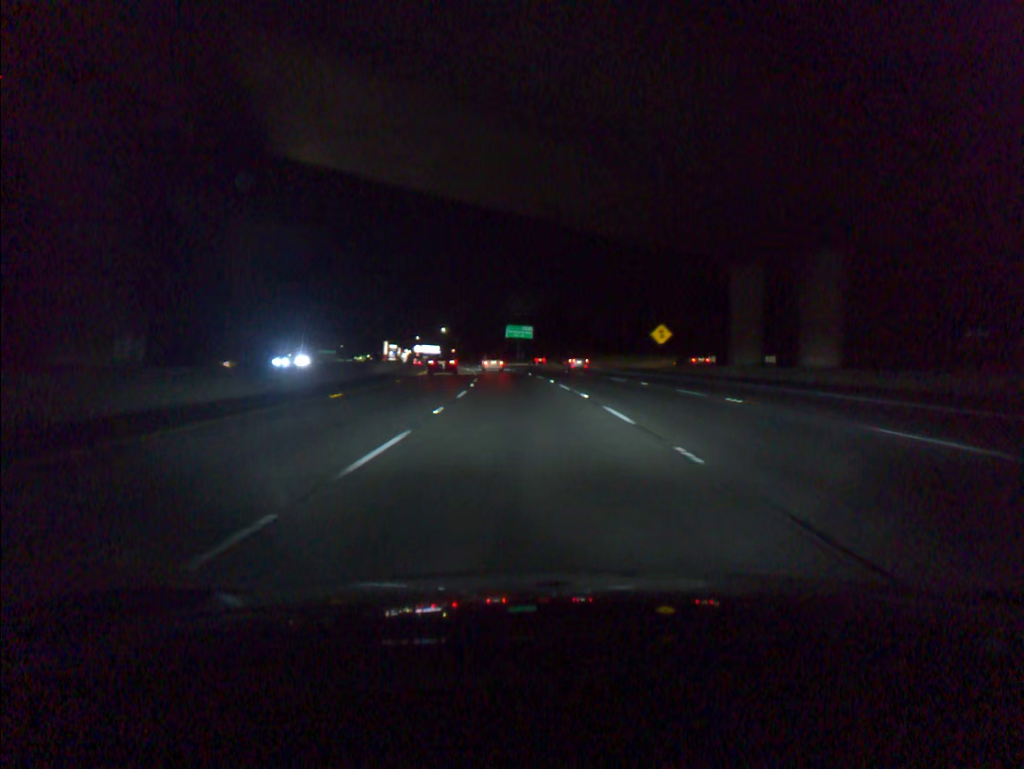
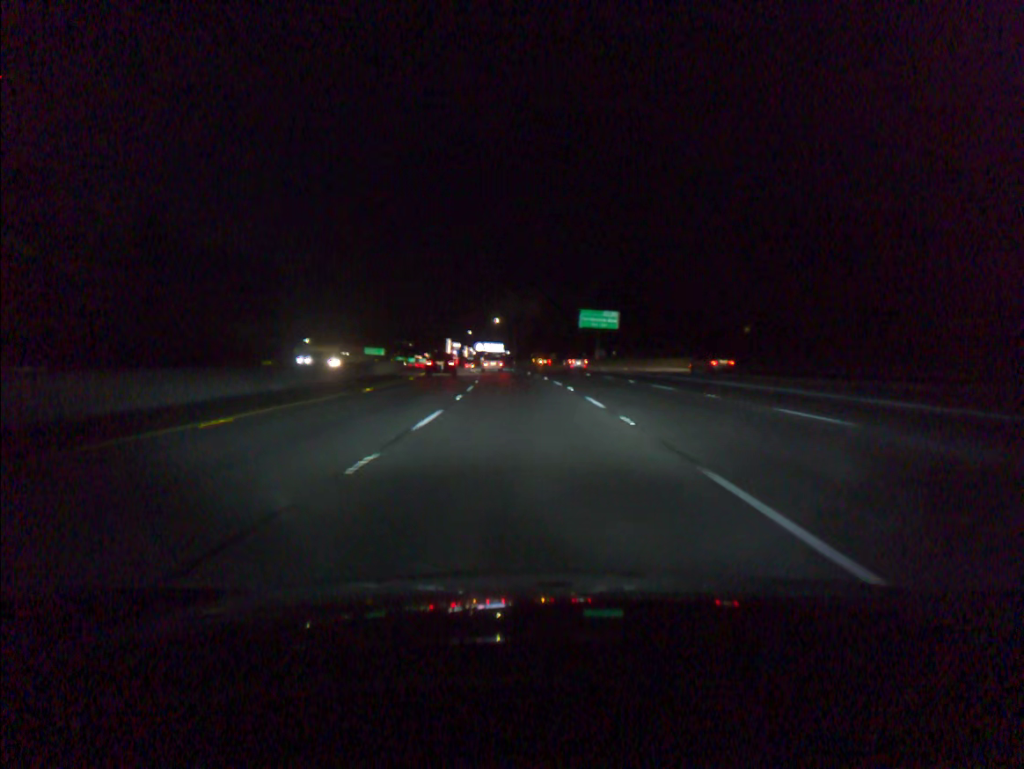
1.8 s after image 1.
(-2.4, +53.6) m; -5°
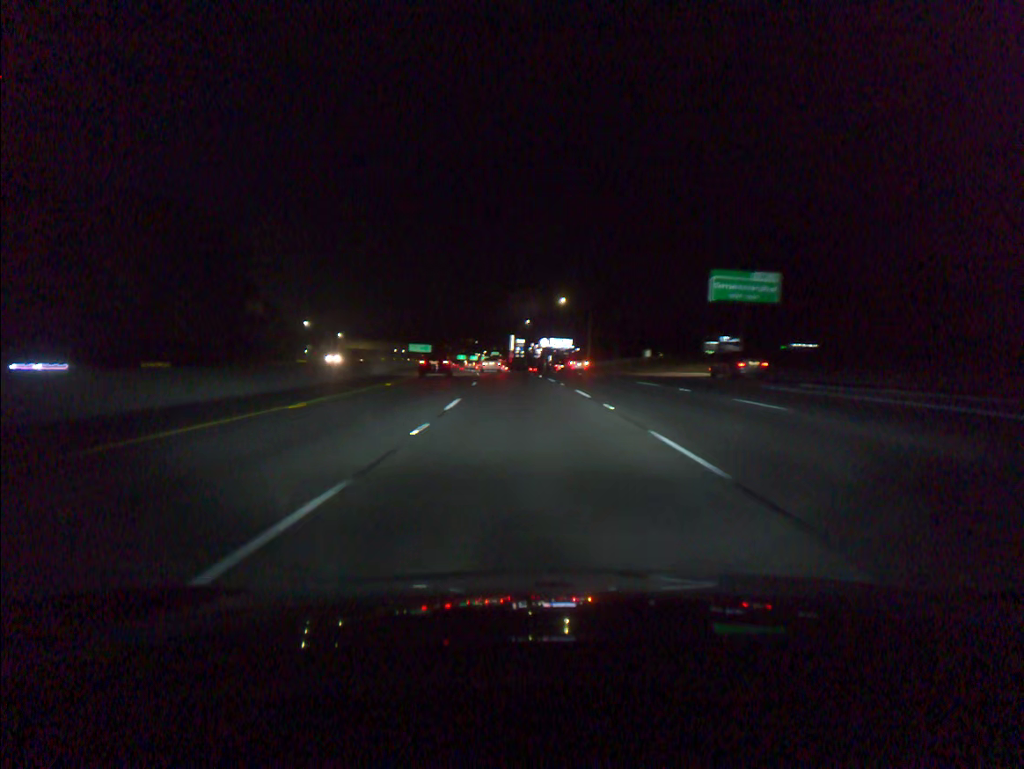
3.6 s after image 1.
(-2.4, +53.9) m; -5°
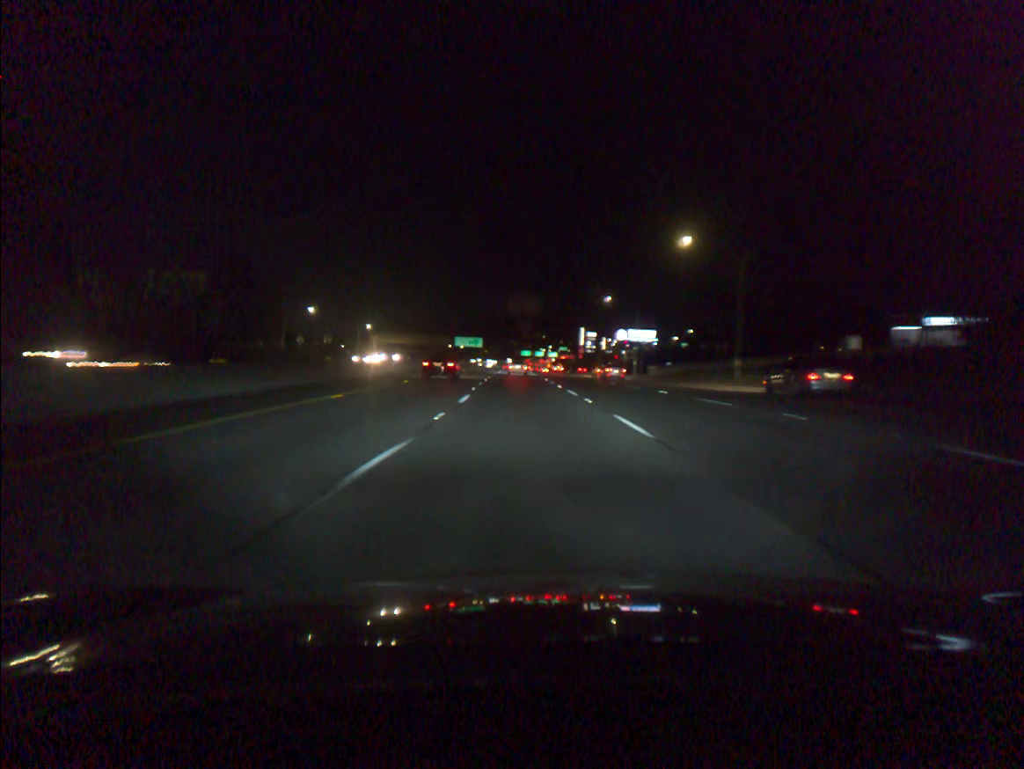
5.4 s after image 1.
(-2.4, +54.1) m; -5°
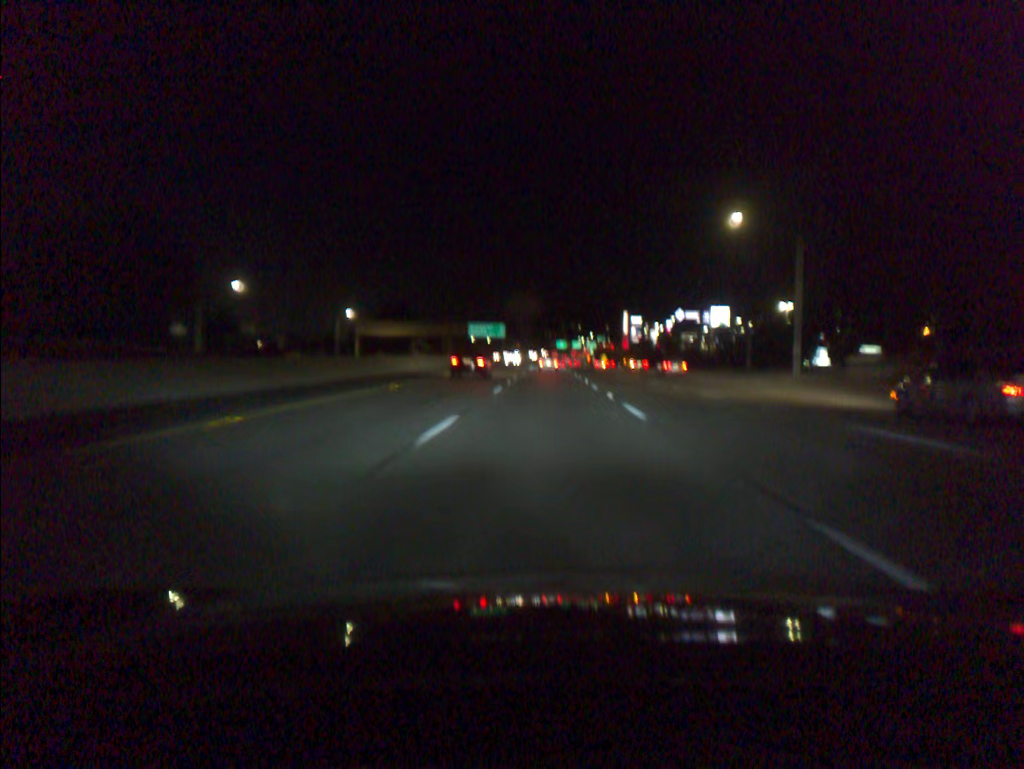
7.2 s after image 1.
(-1.7, +54.5) m; -3°
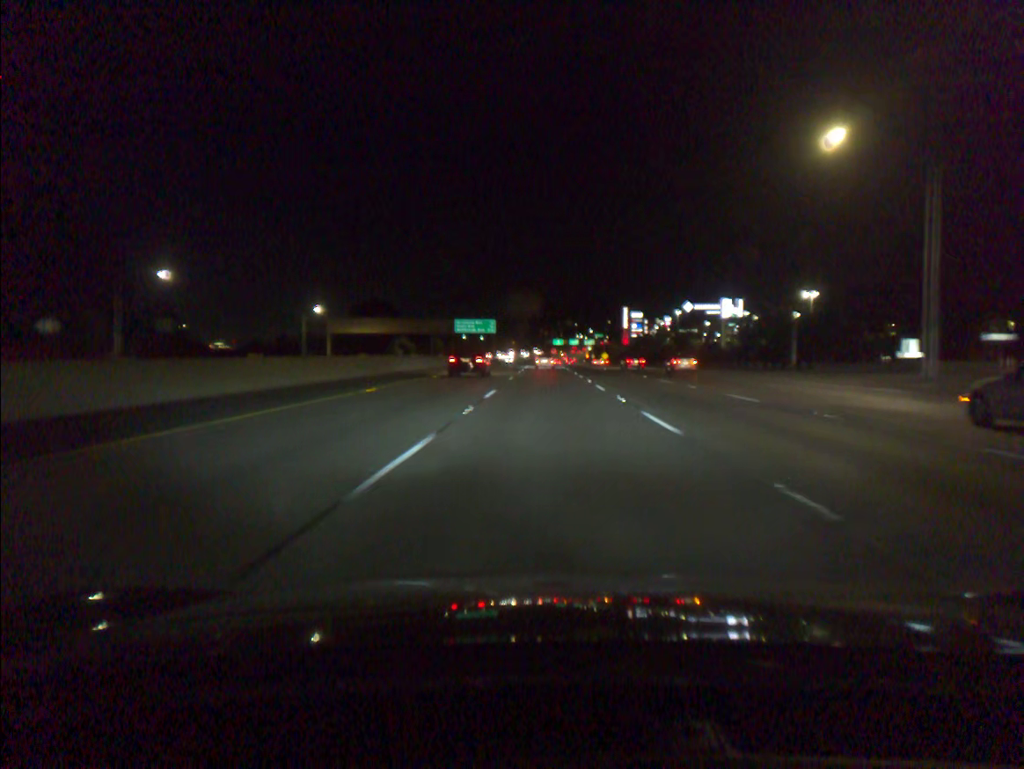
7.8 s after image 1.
(0.0, +18.3) m; 0°
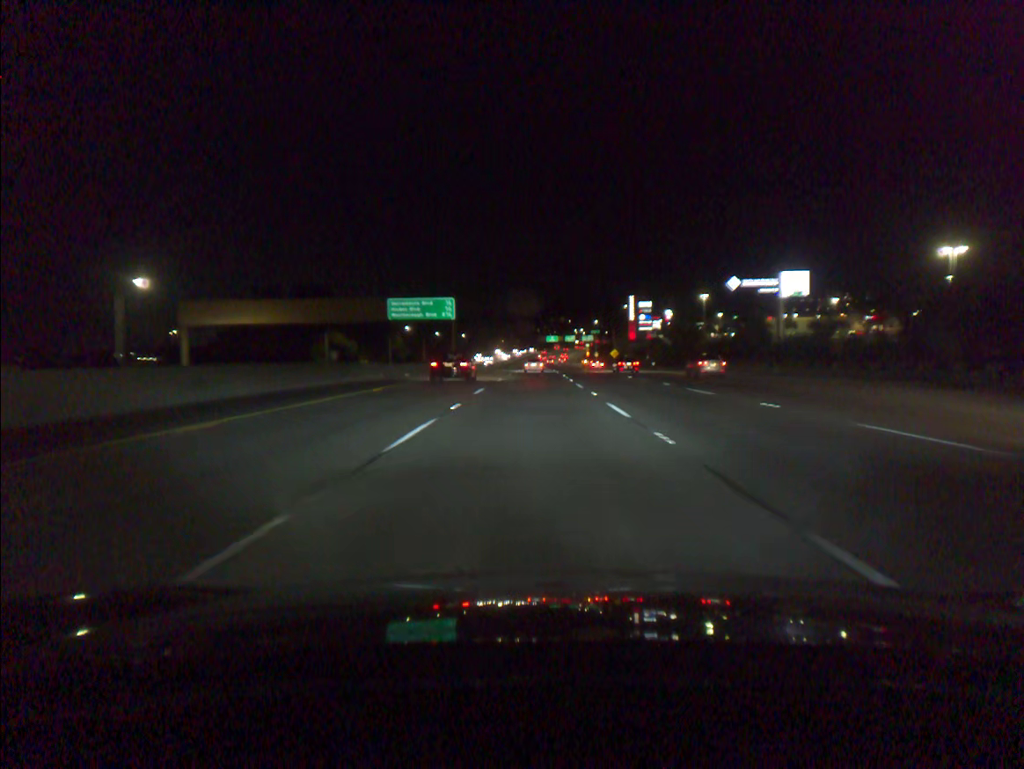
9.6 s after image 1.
(+0.4, +55.1) m; +1°
